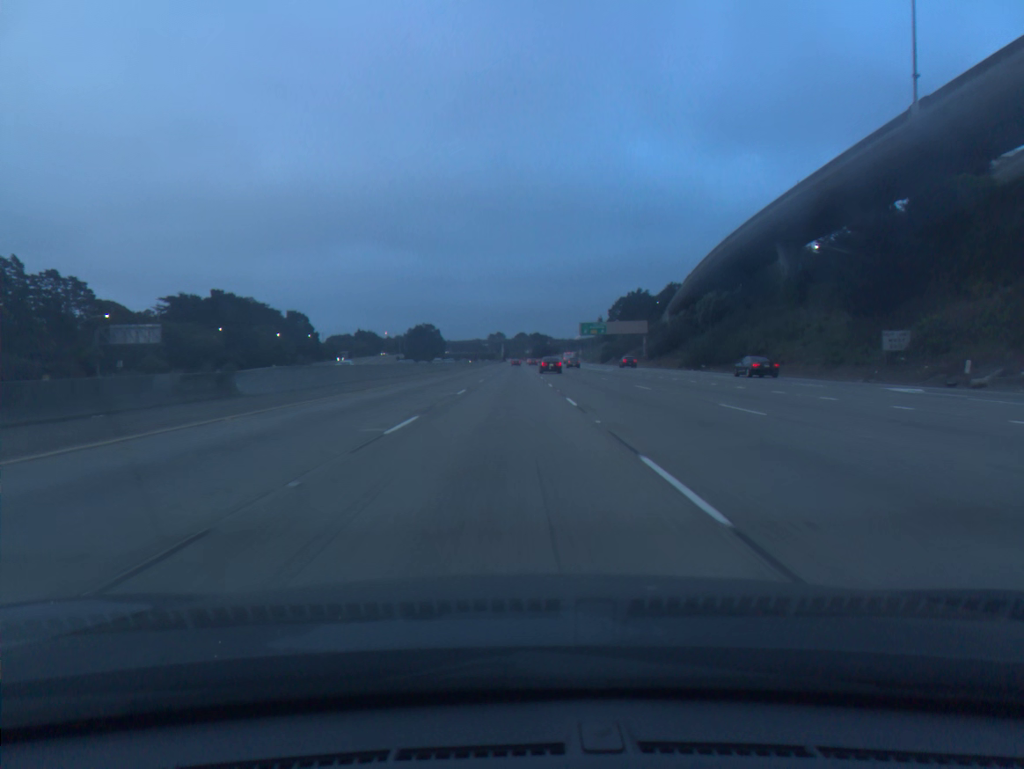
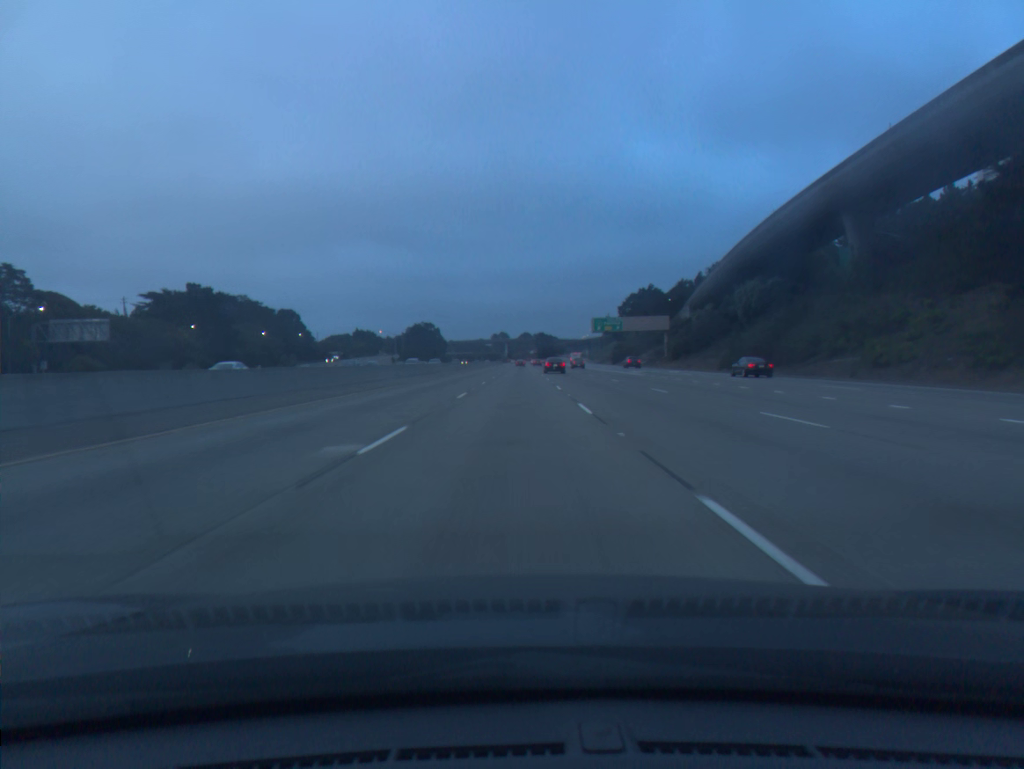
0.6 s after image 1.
(0.0, +17.4) m; 0°
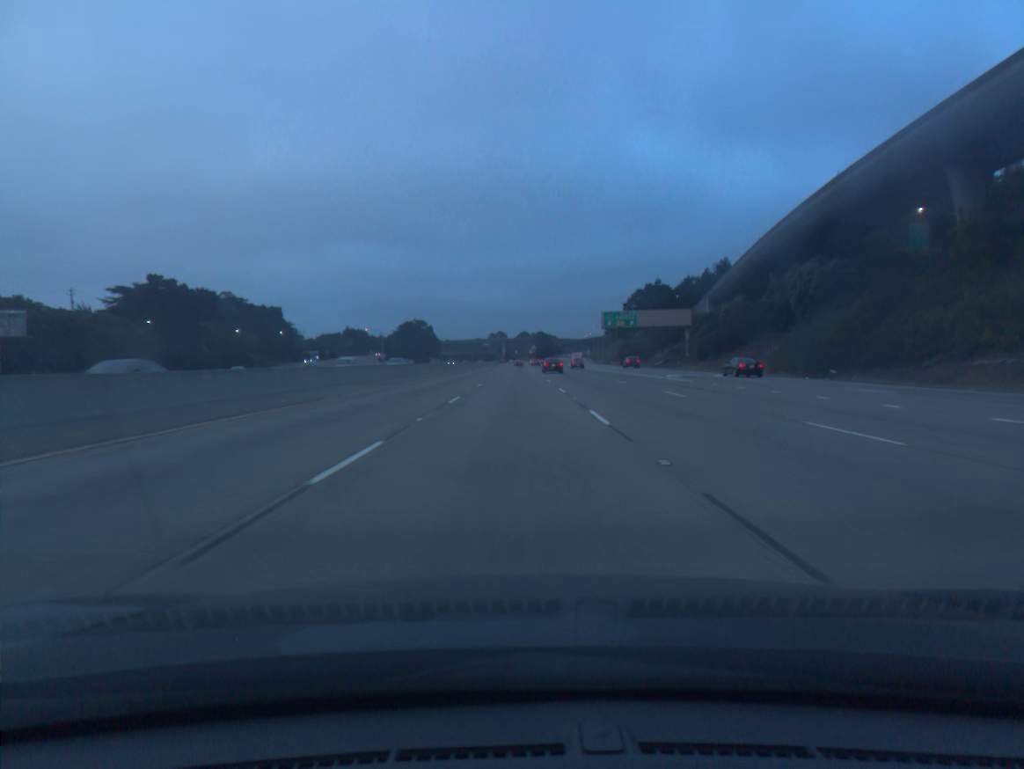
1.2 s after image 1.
(0.0, +17.4) m; 0°
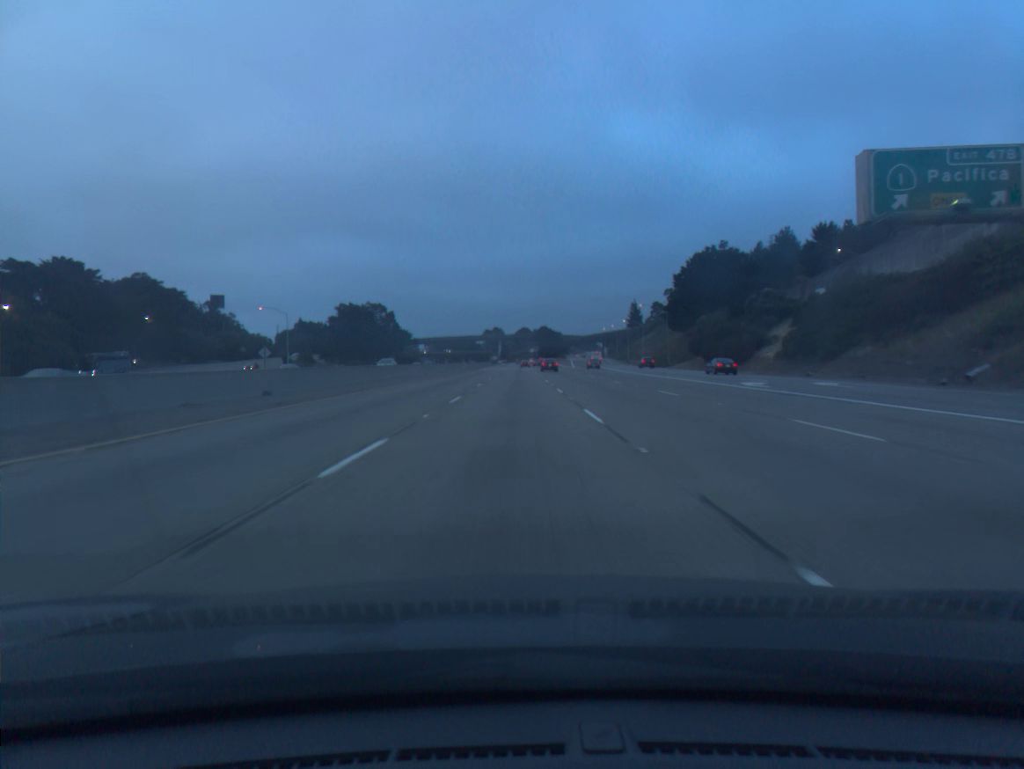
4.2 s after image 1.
(+0.3, +87.1) m; 0°
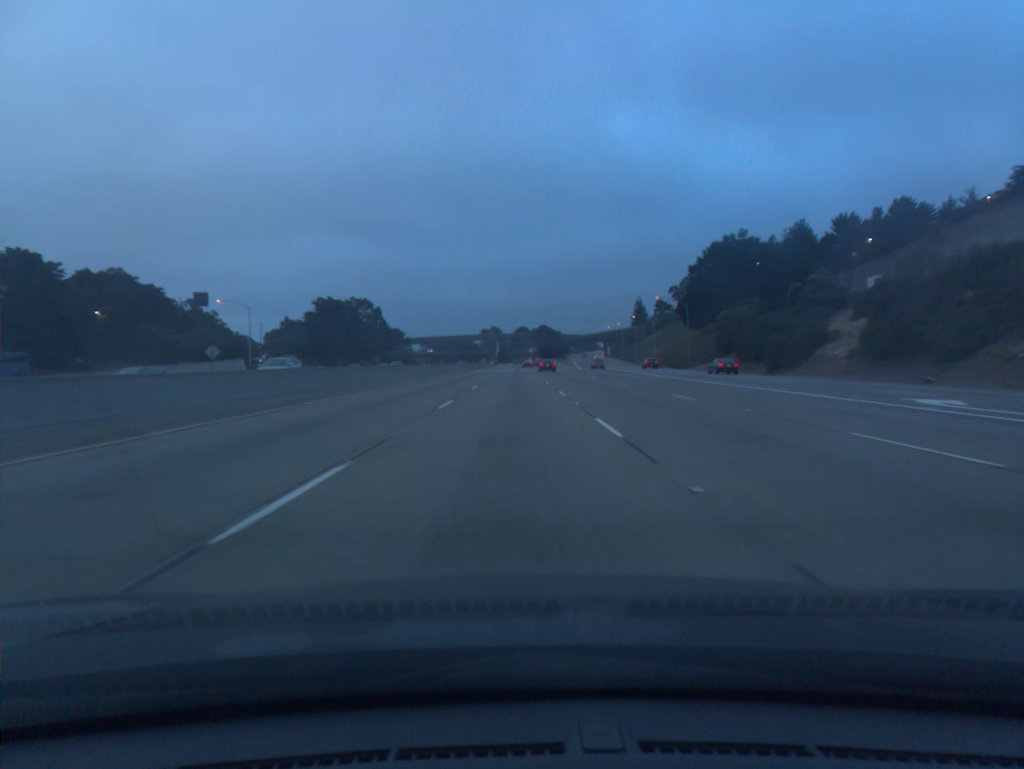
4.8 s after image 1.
(0.0, +17.4) m; 0°
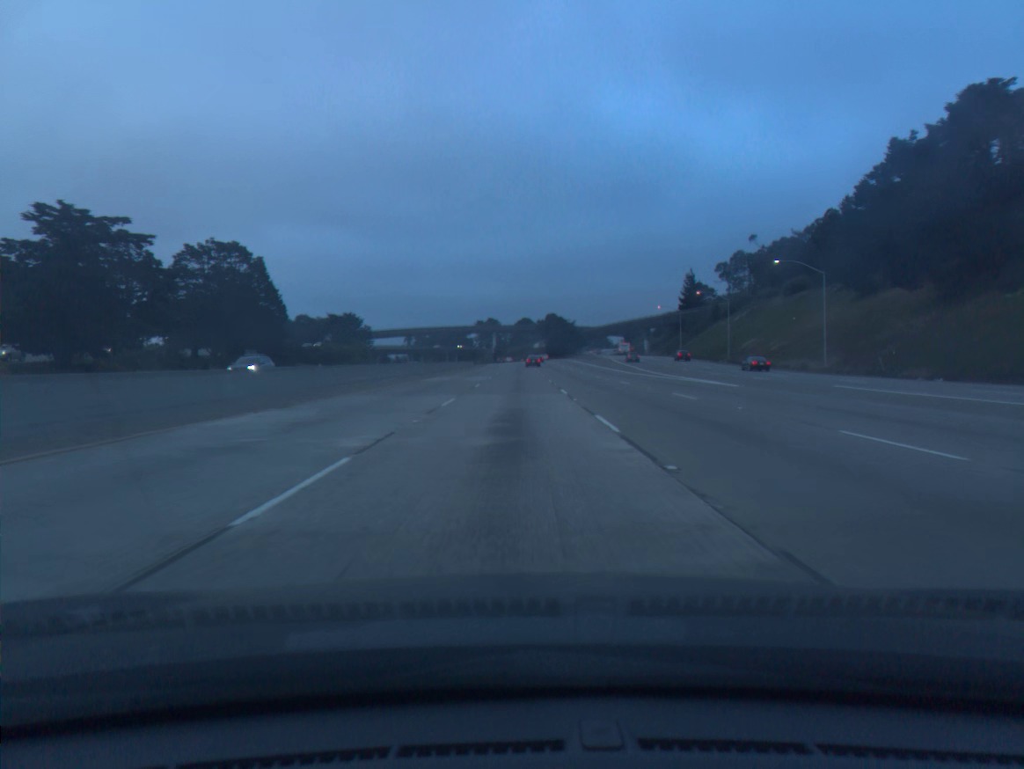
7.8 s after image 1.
(+0.1, +87.3) m; 0°
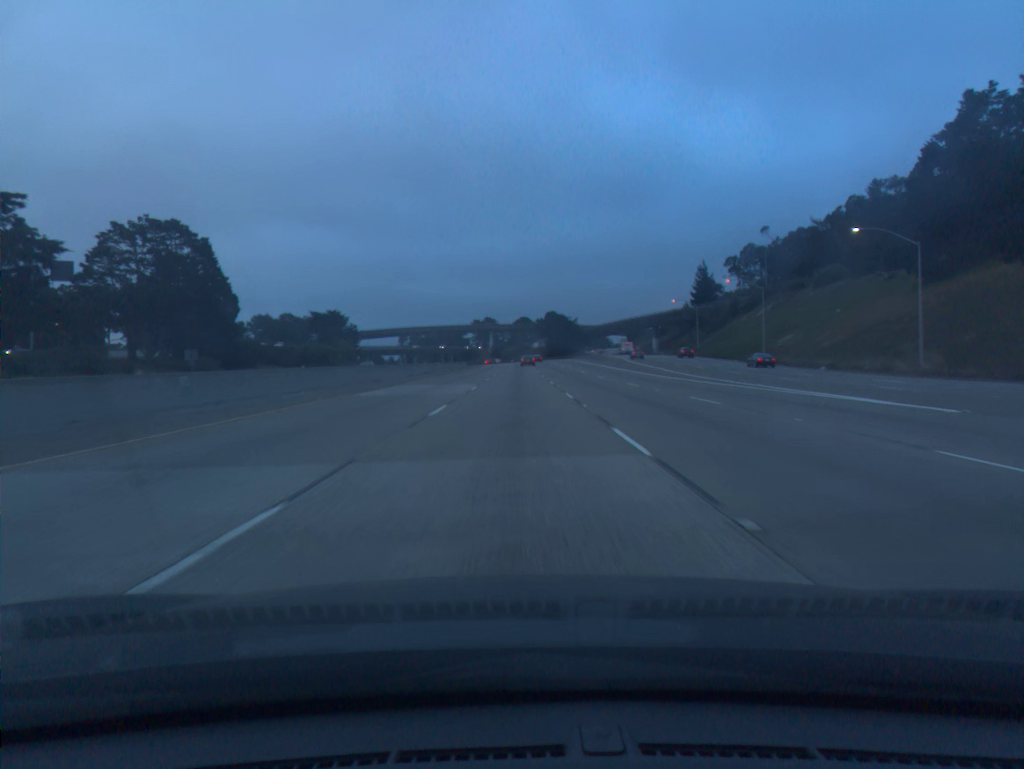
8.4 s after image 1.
(0.0, +17.5) m; 0°
